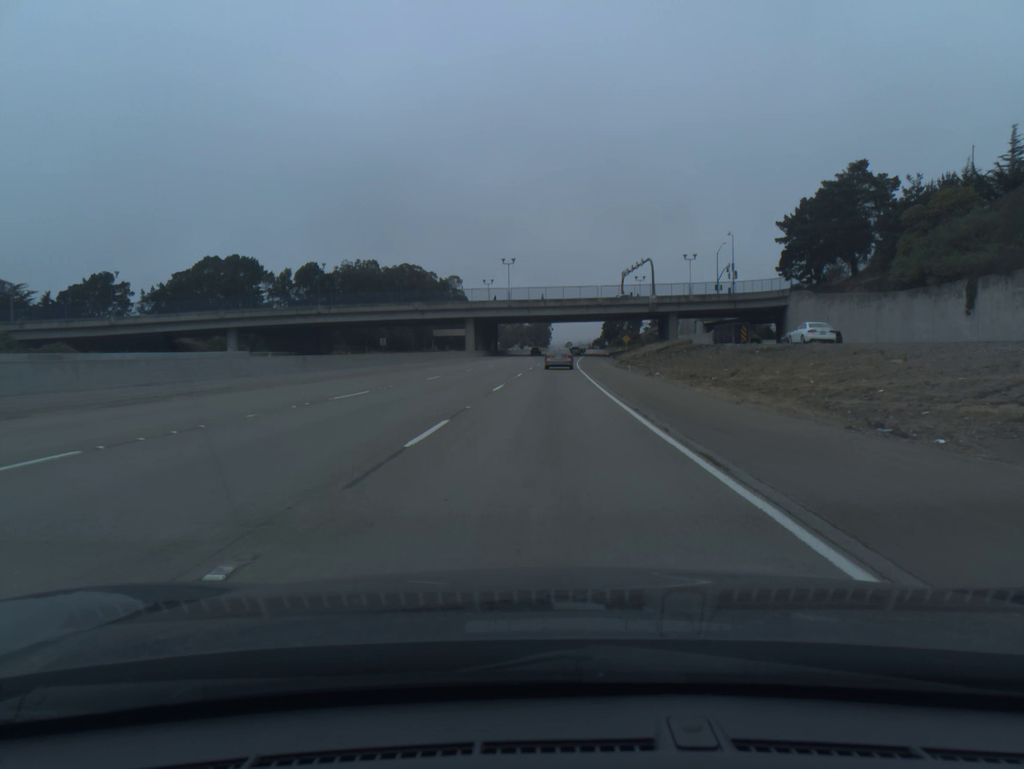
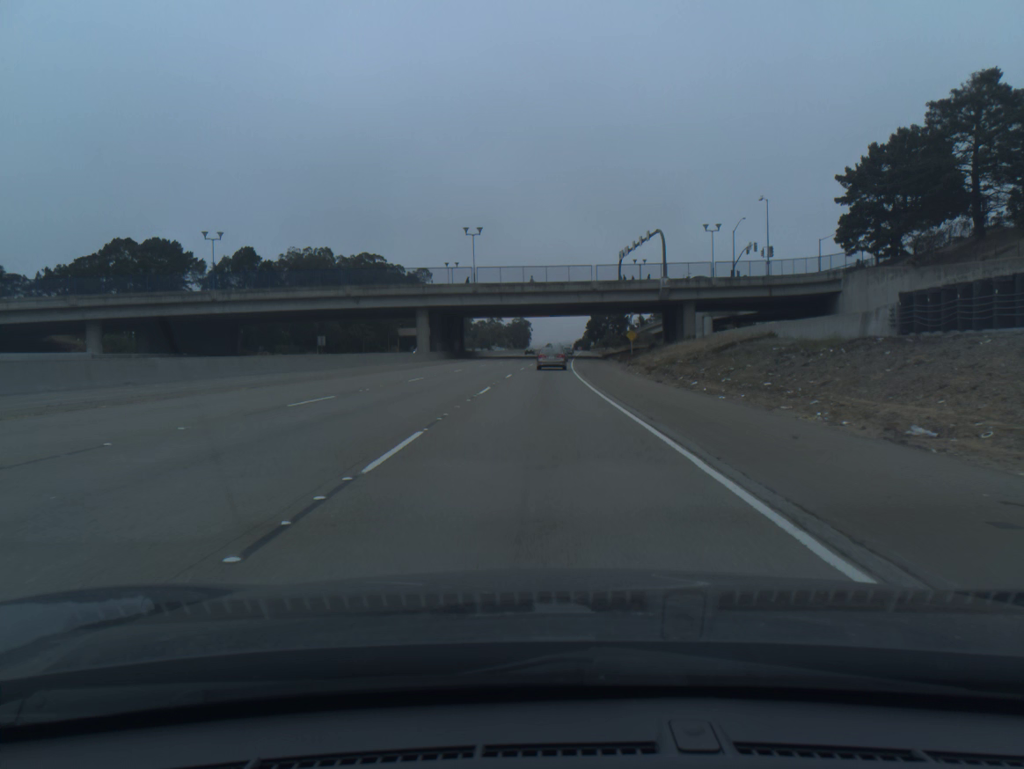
(+0.4, +31.2) m; +1°
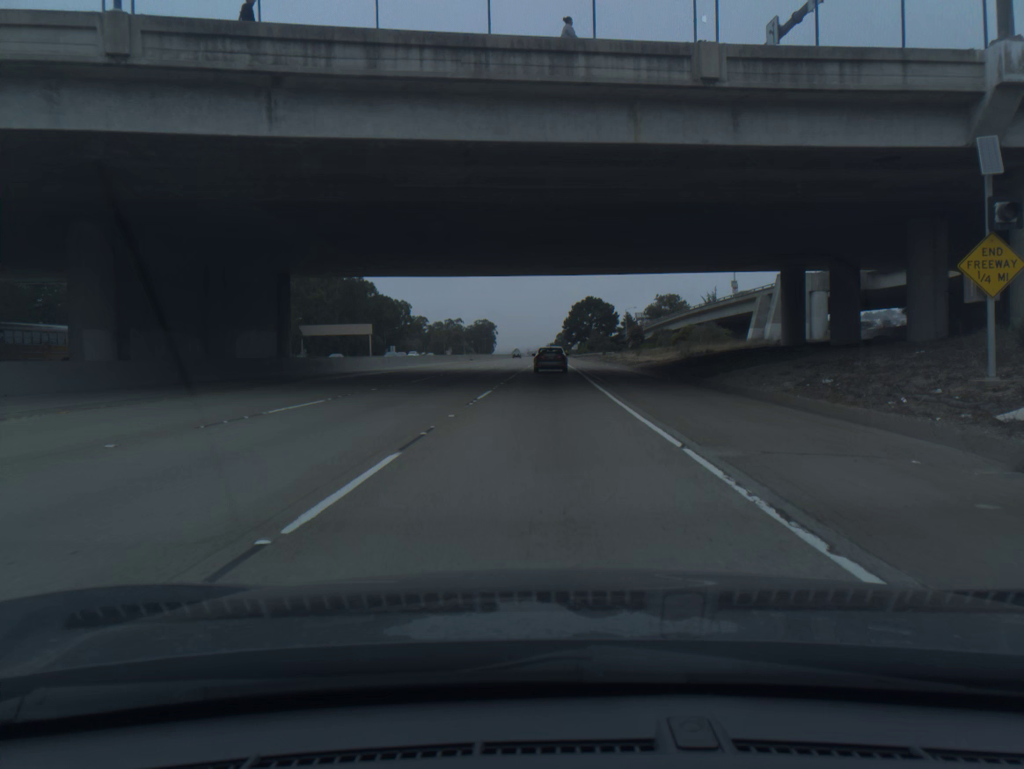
(+1.2, +74.9) m; +2°
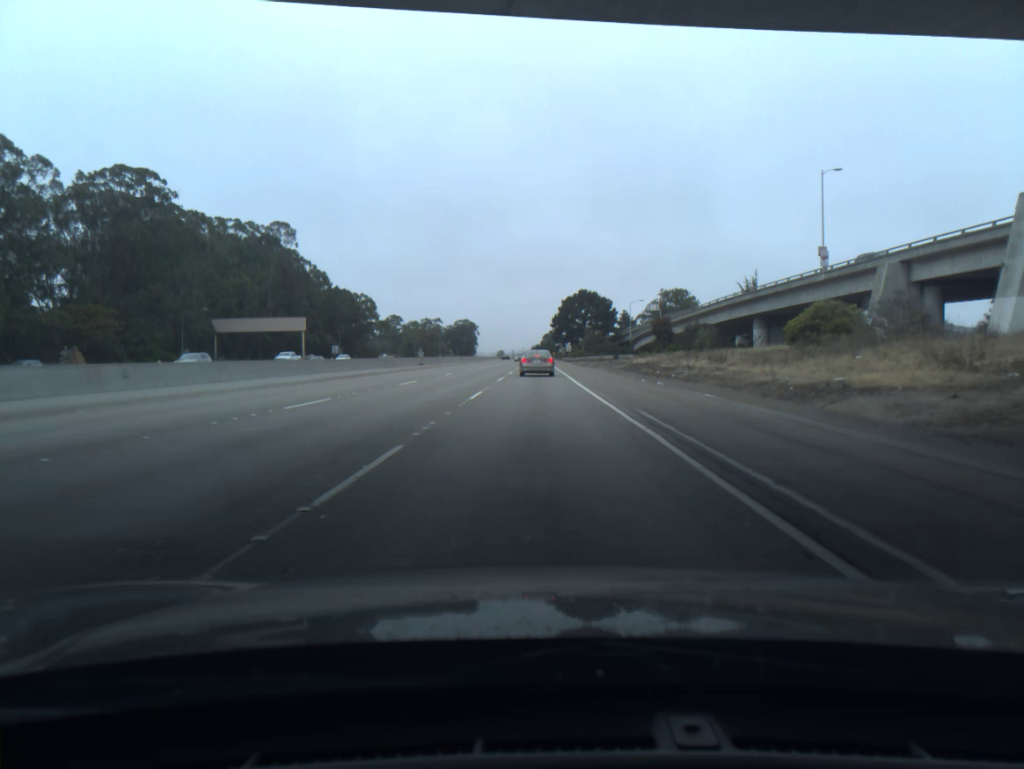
(+0.5, +42.8) m; +1°
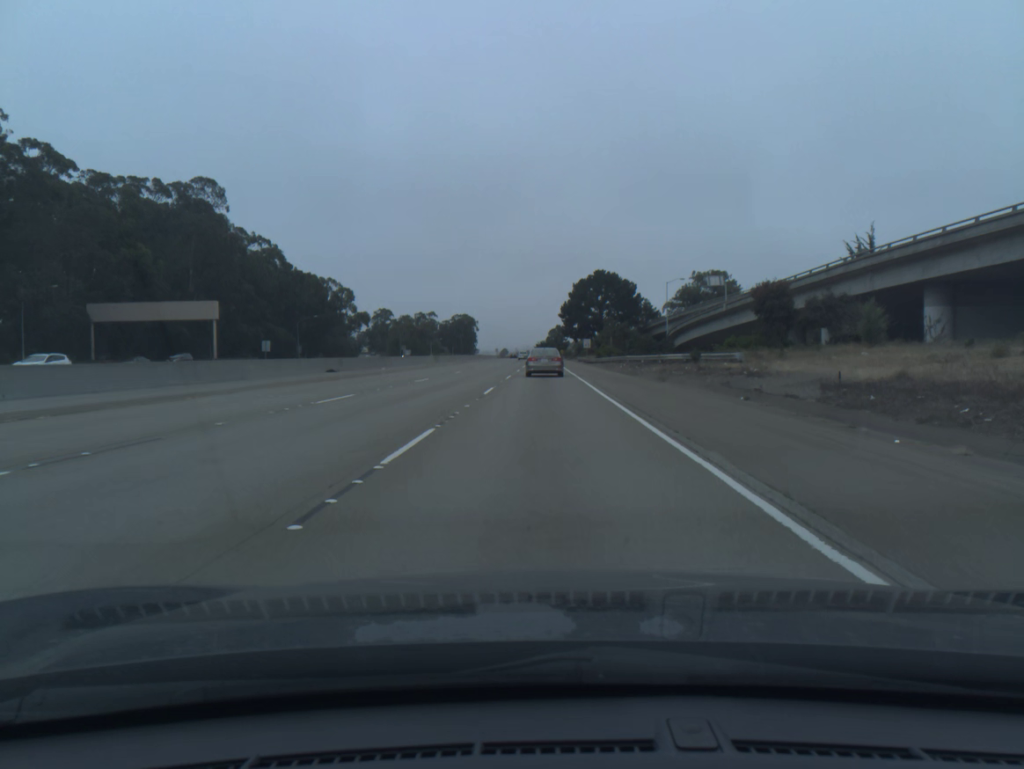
(-0.1, +41.5) m; 0°
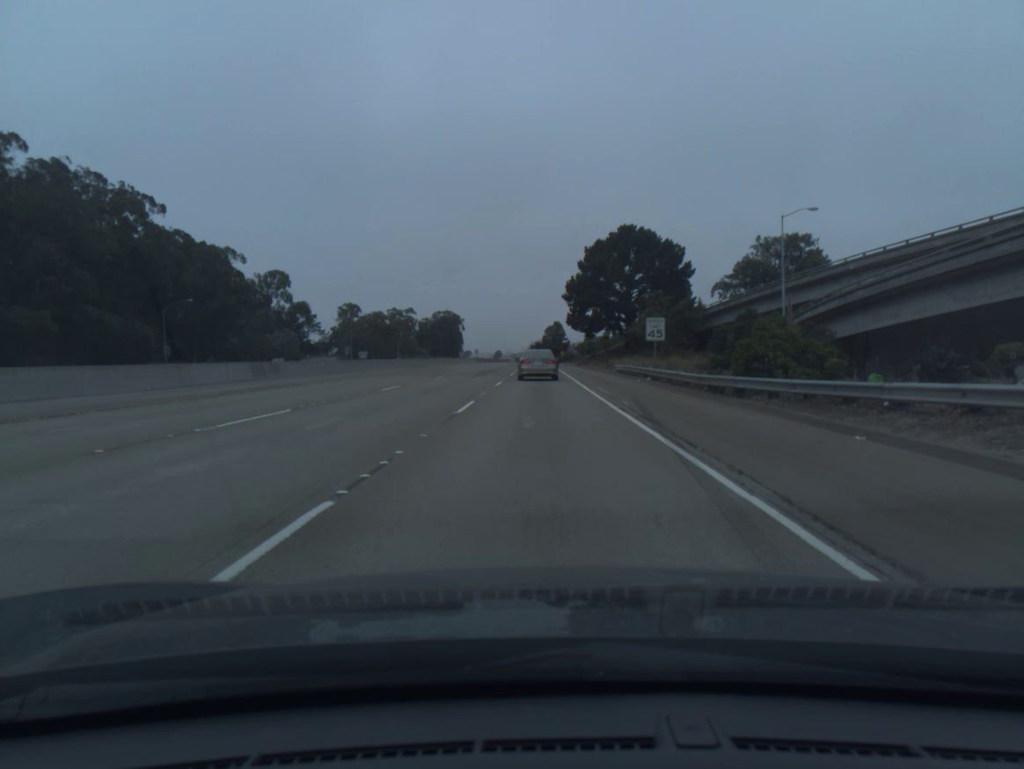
(+0.2, +64.4) m; 0°
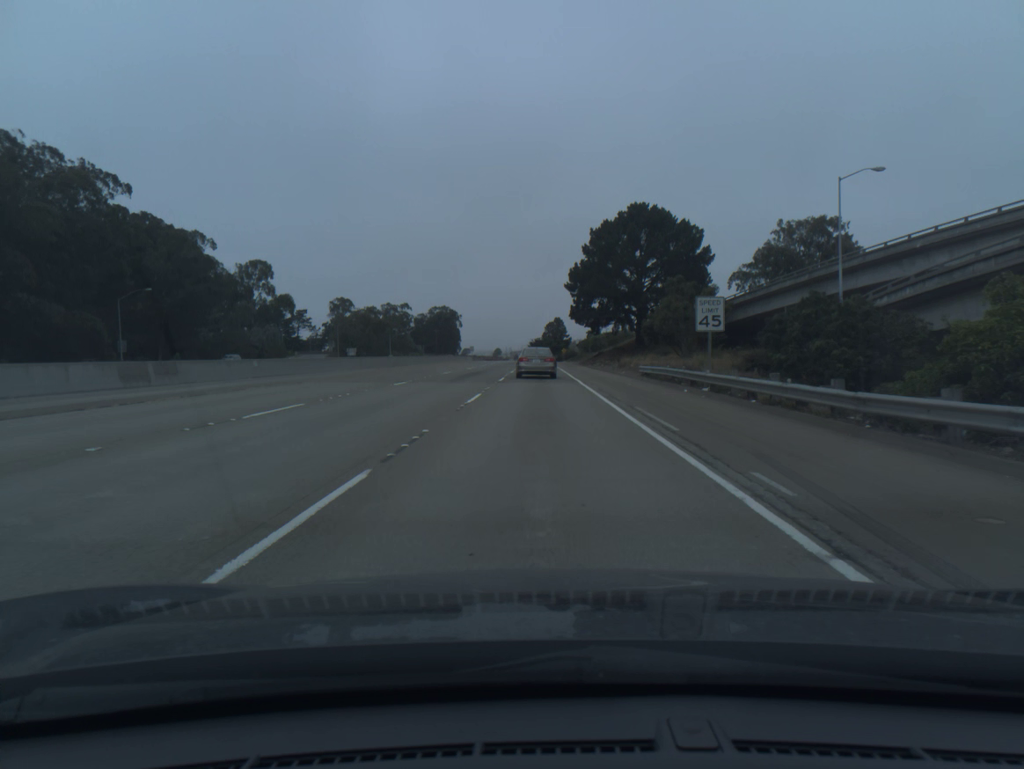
(0.0, +12.3) m; 0°
